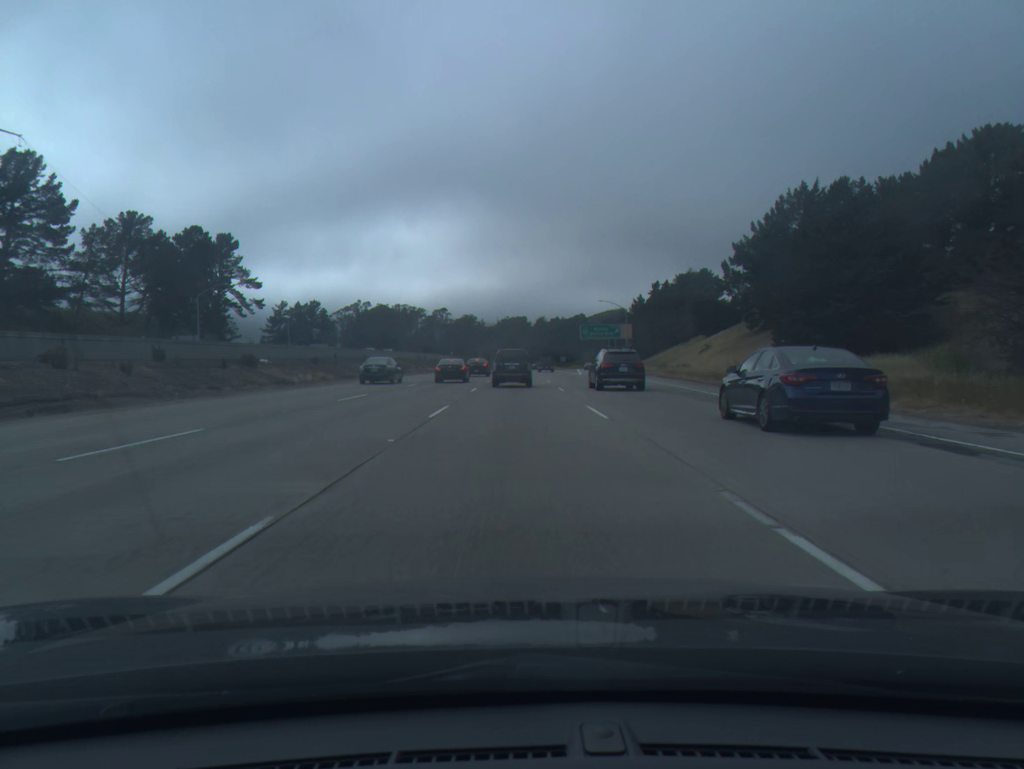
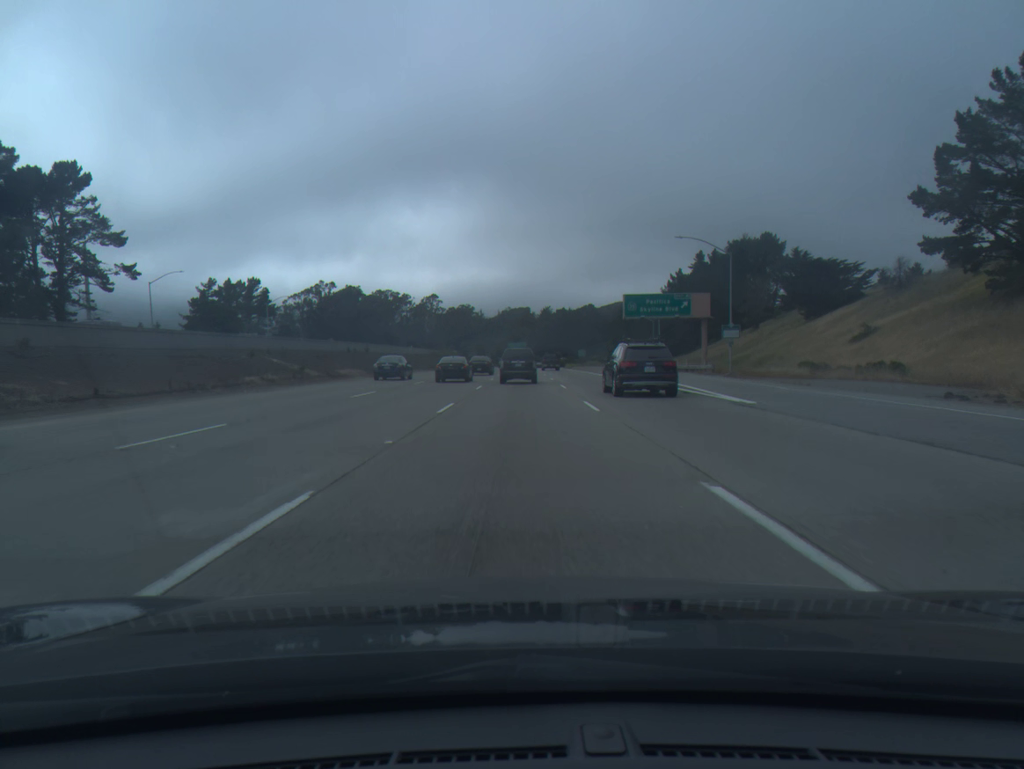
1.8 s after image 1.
(0.0, +57.5) m; 0°
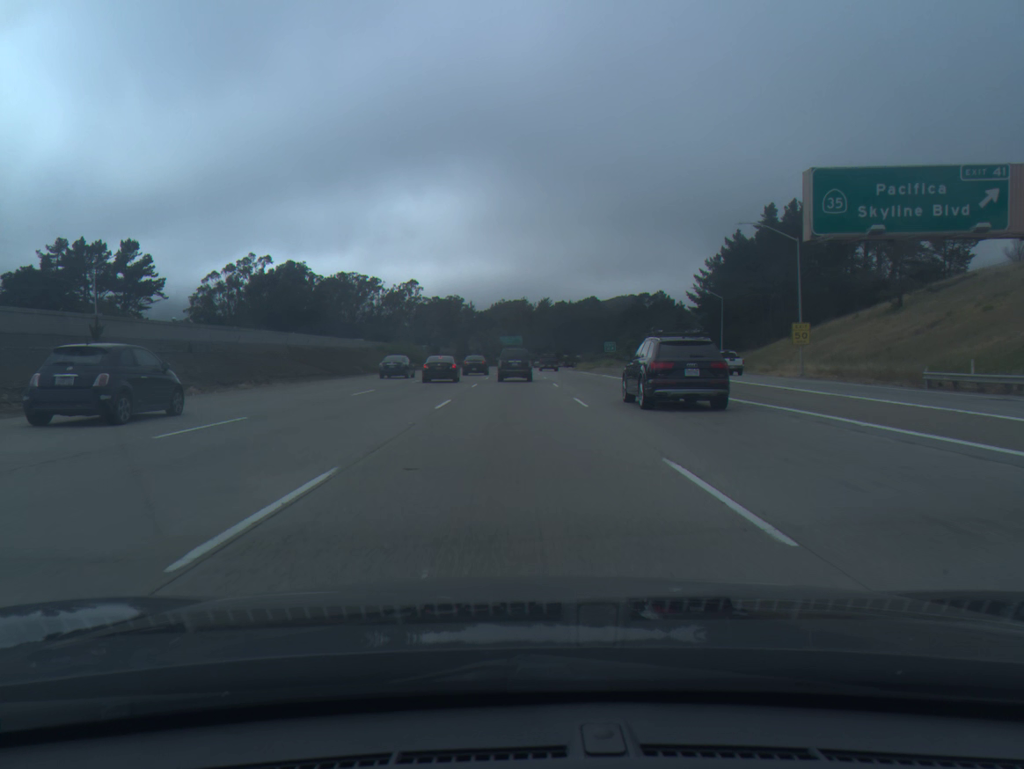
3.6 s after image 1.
(+0.3, +57.0) m; 0°
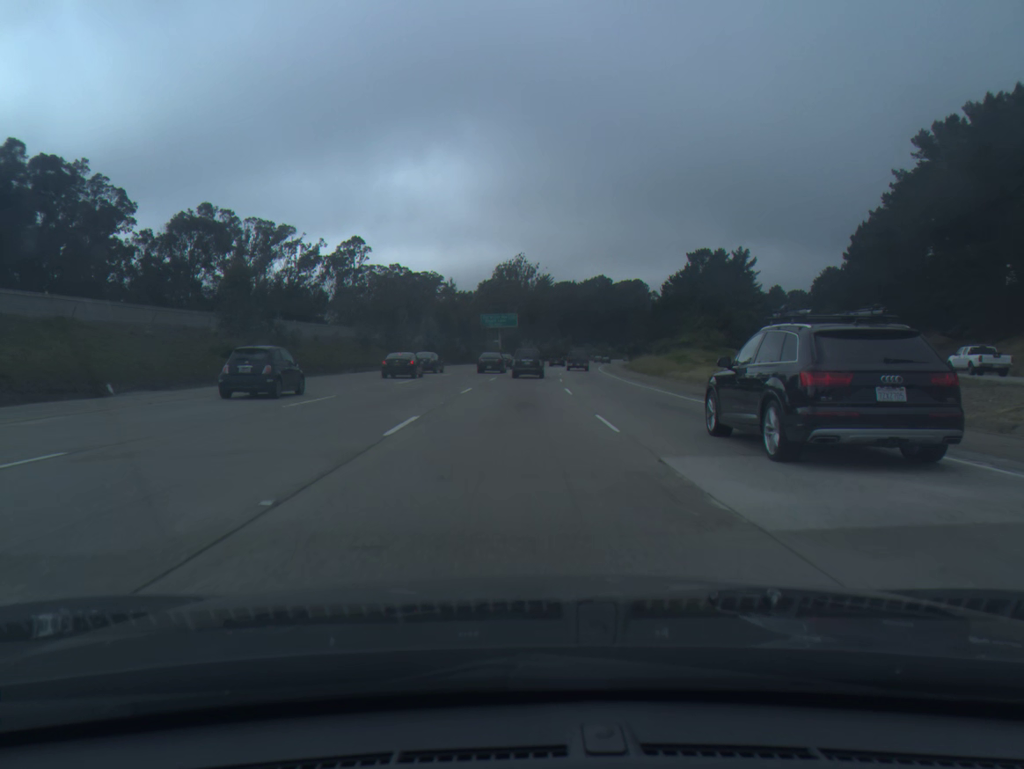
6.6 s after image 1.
(0.0, +94.5) m; 0°
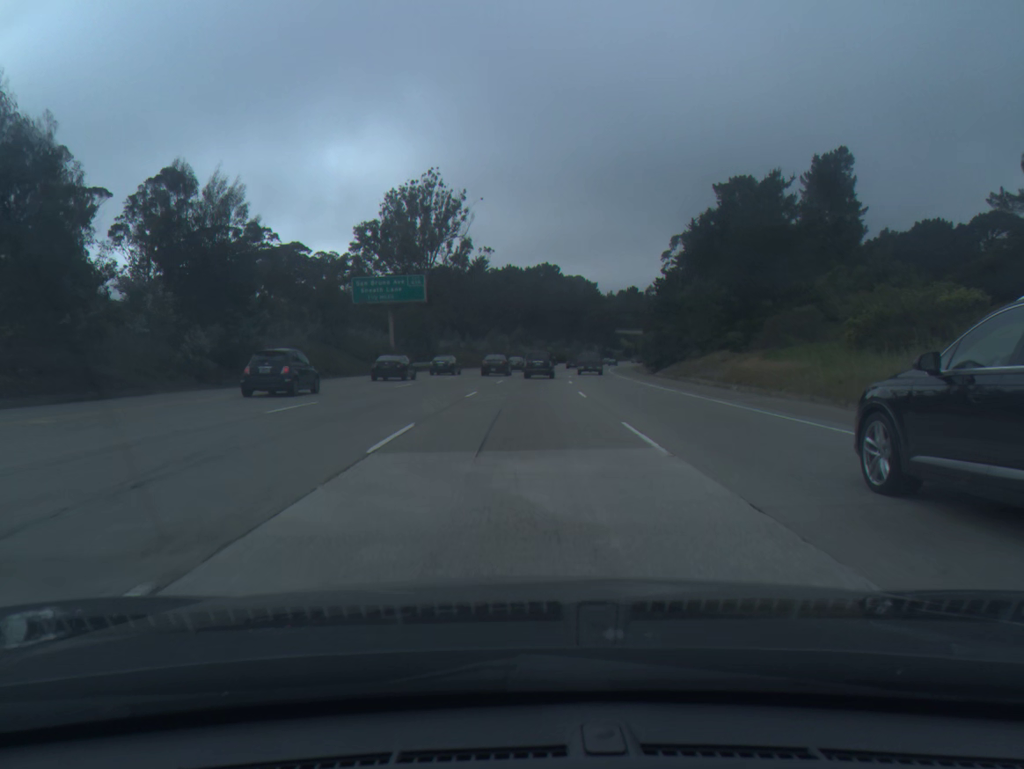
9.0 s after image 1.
(+2.2, +75.1) m; +5°
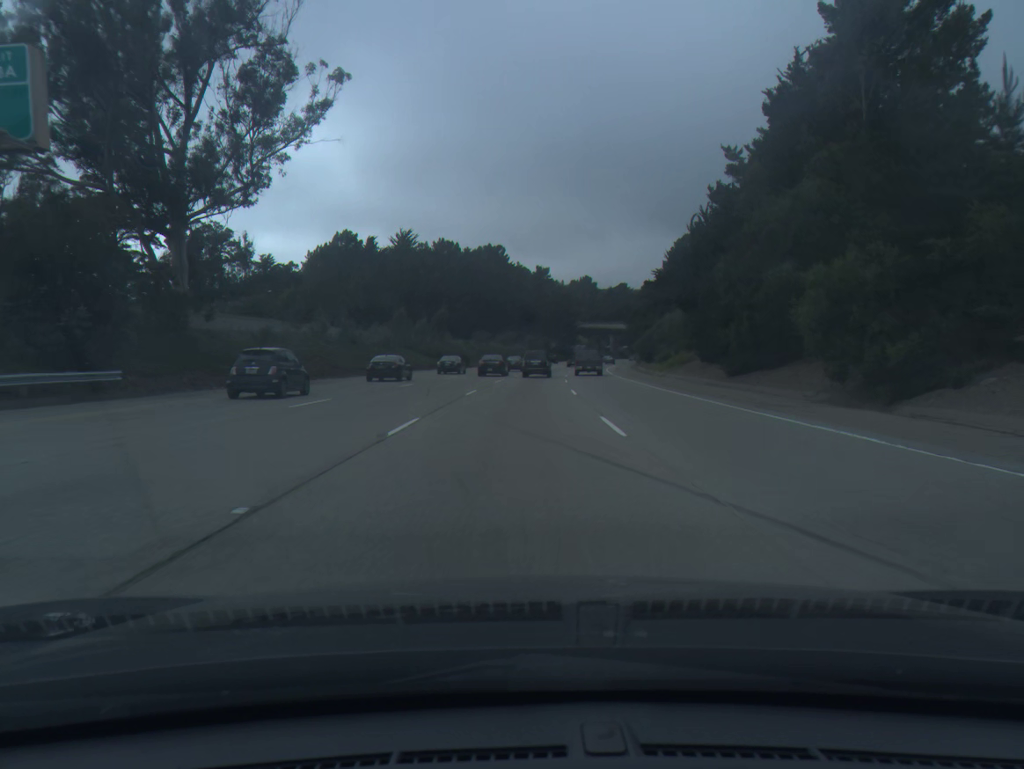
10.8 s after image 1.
(+2.0, +56.2) m; +4°
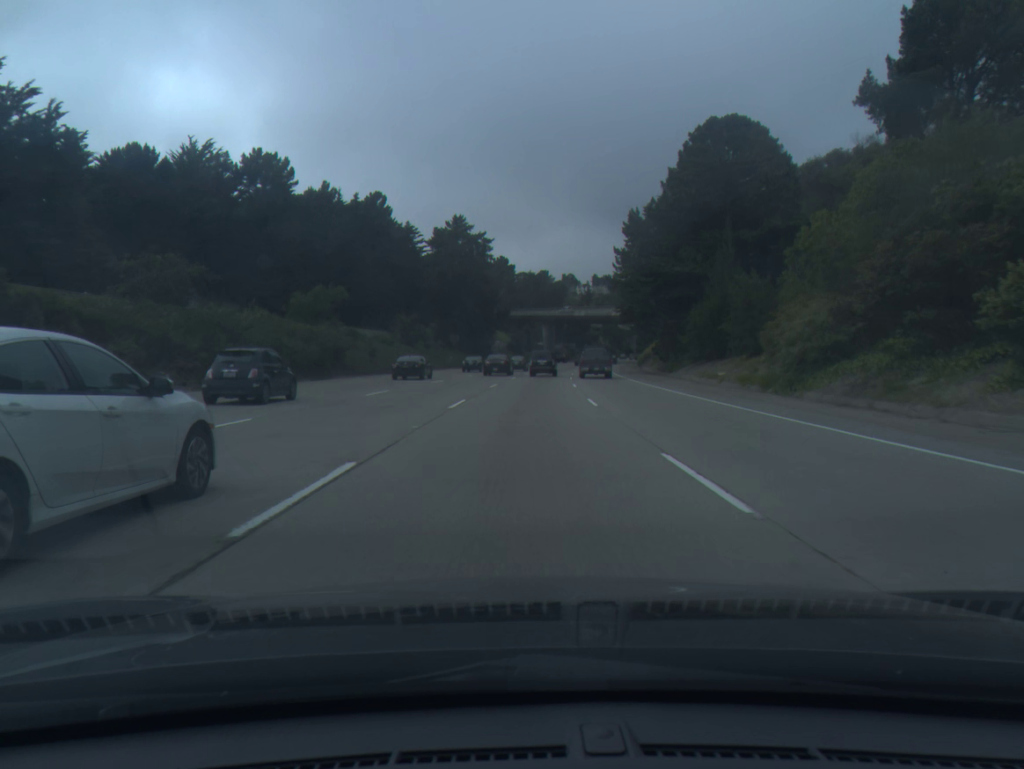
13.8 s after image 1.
(+4.9, +93.8) m; +6°
